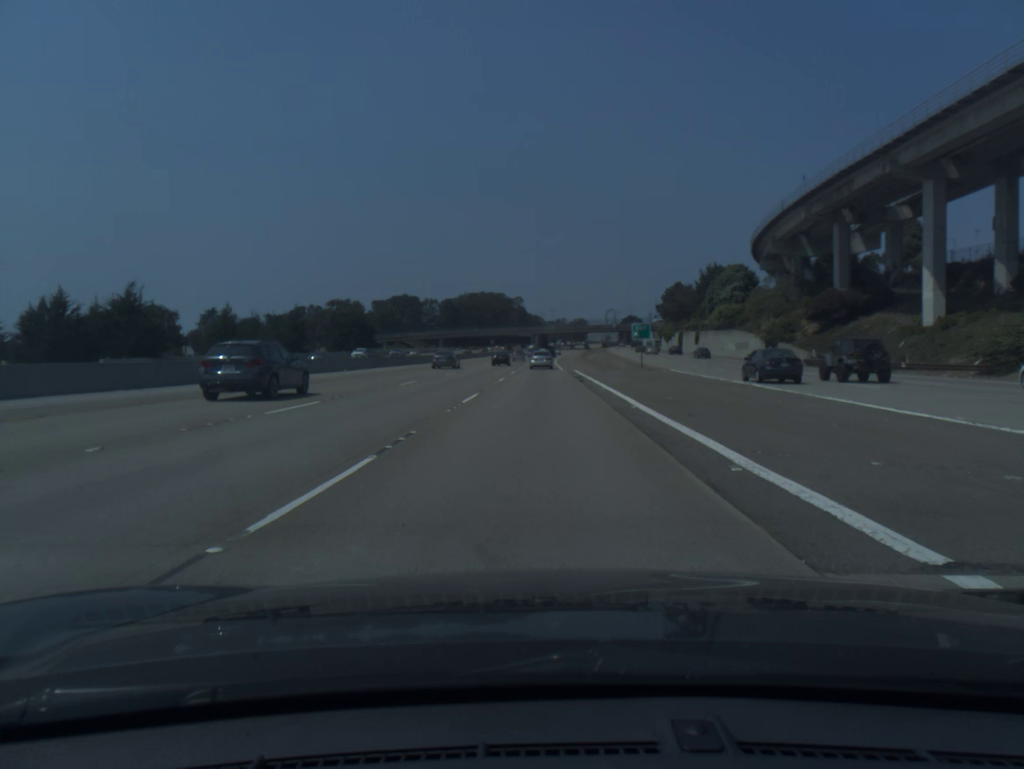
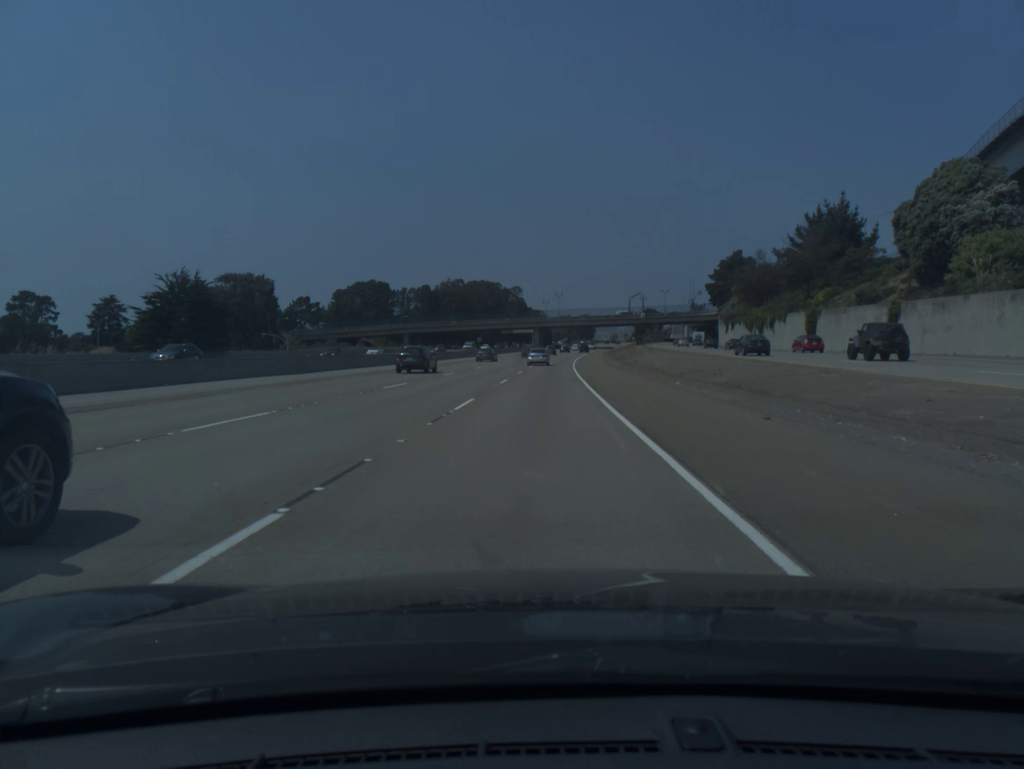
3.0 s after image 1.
(+0.2, +75.8) m; 0°
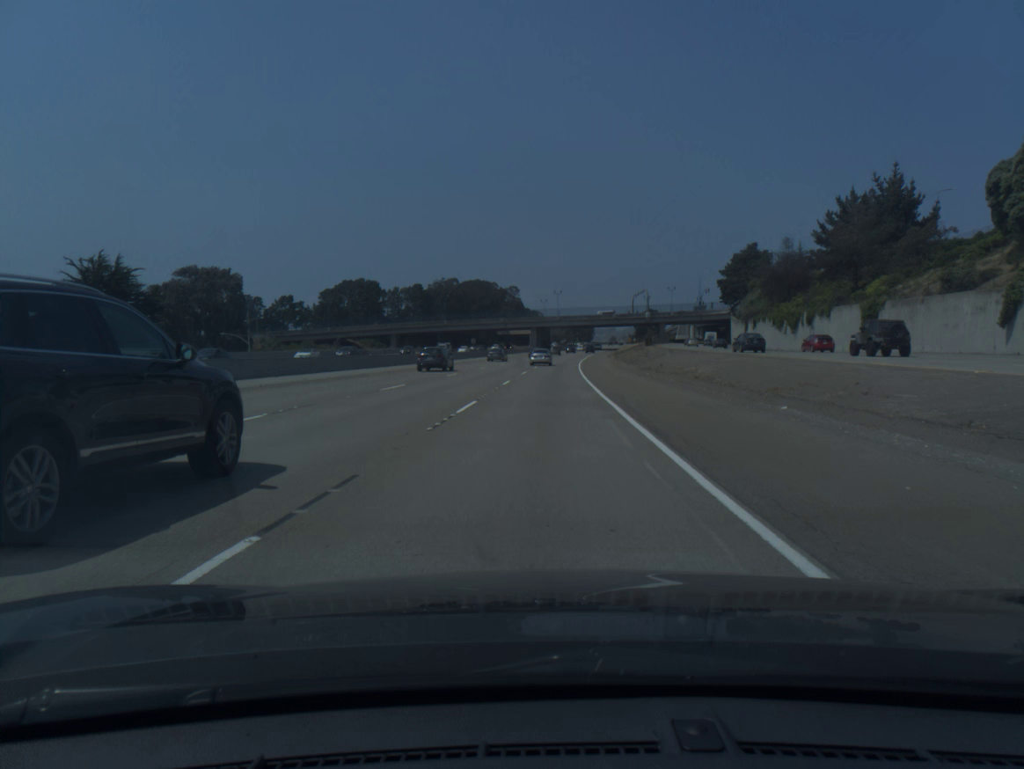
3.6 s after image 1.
(0.0, +15.4) m; 0°
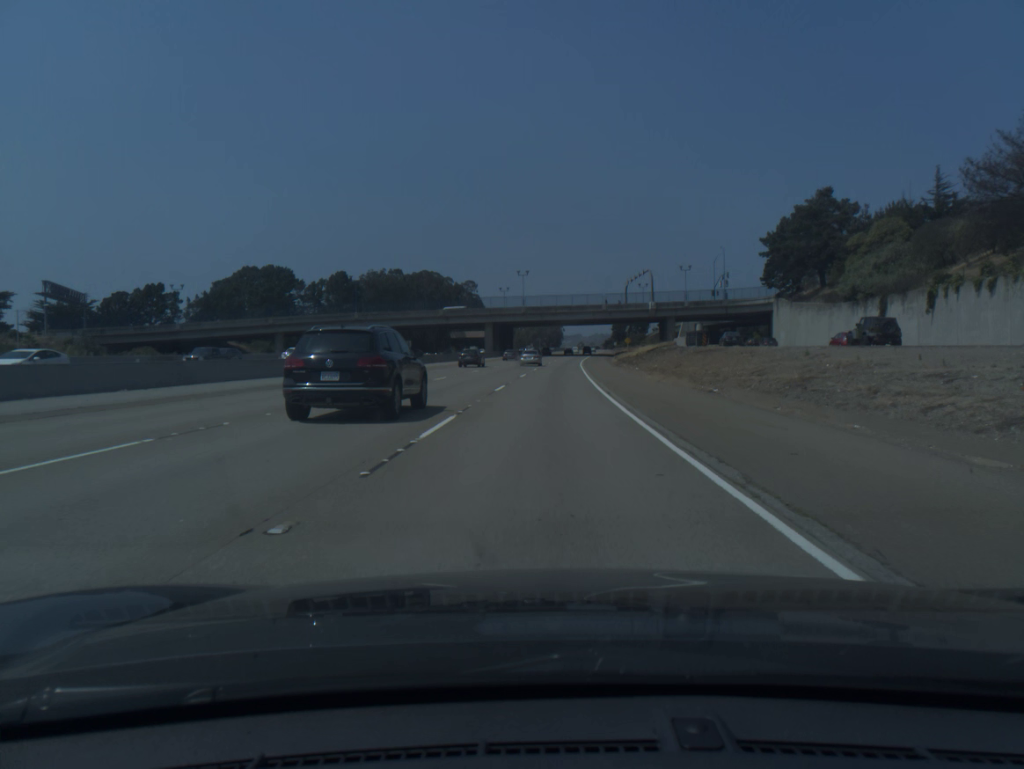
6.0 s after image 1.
(+1.2, +62.5) m; +3°
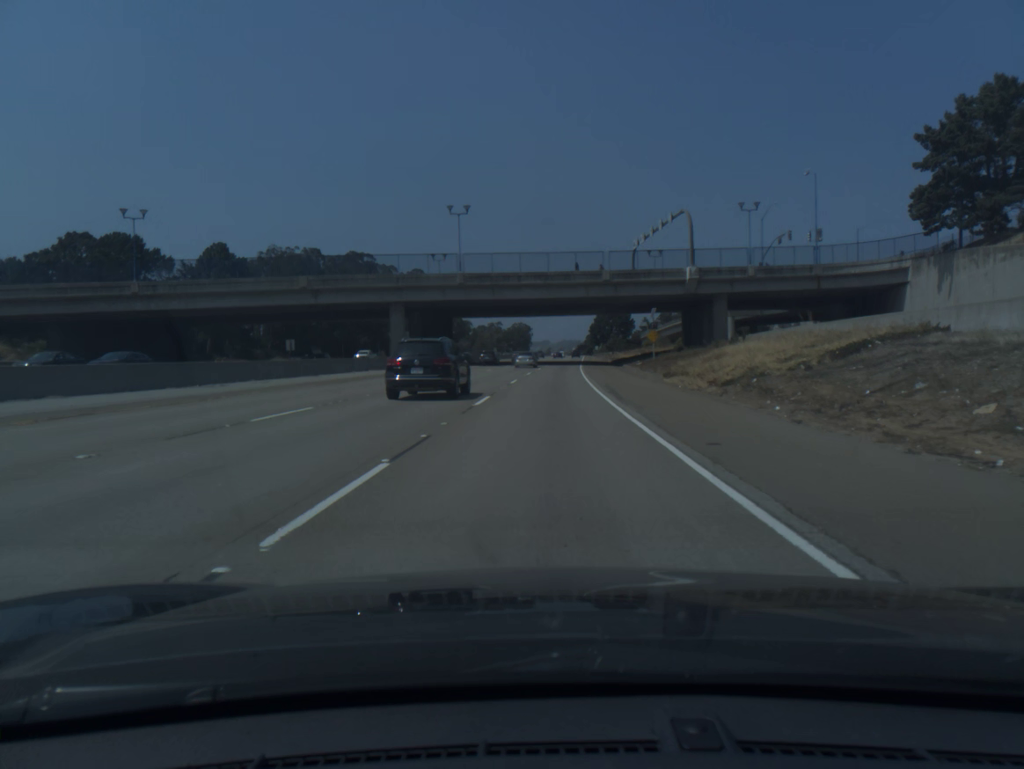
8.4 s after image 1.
(+1.4, +64.0) m; +2°
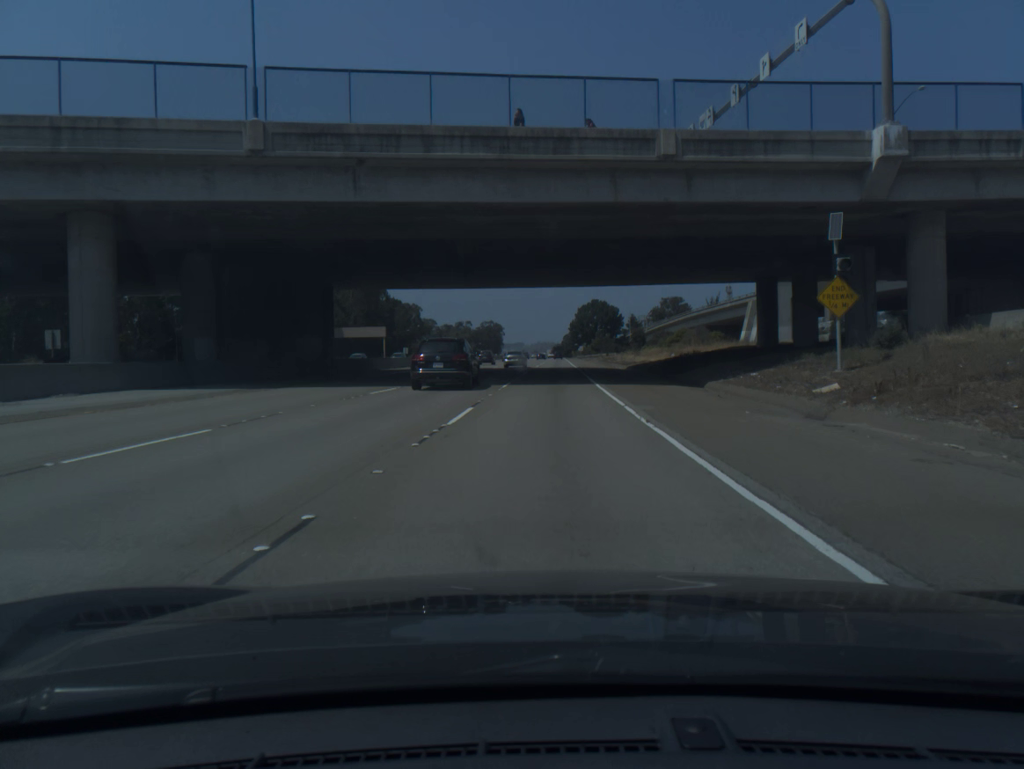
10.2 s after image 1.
(+0.7, +49.3) m; +2°
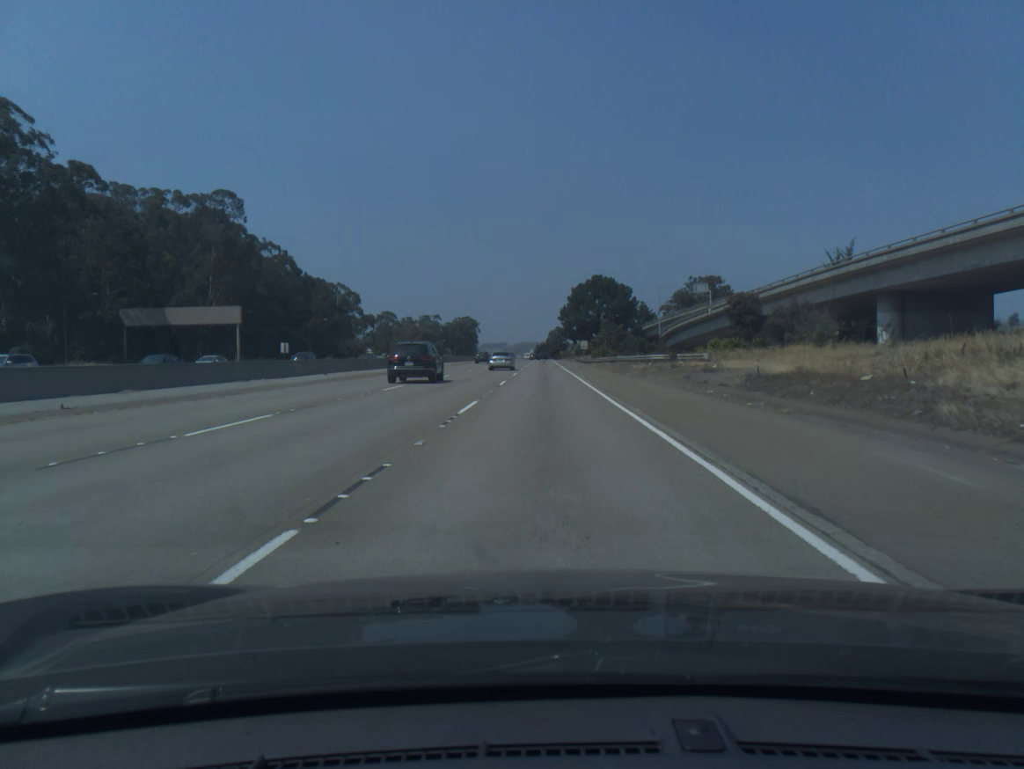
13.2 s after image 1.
(+1.3, +84.7) m; +1°
